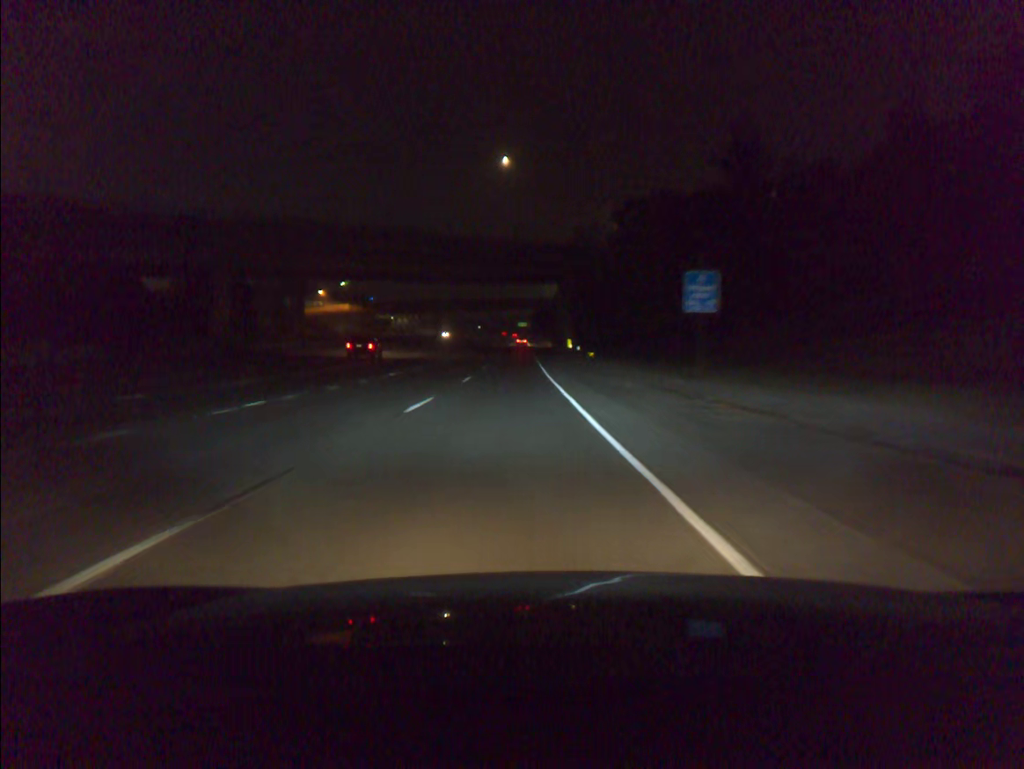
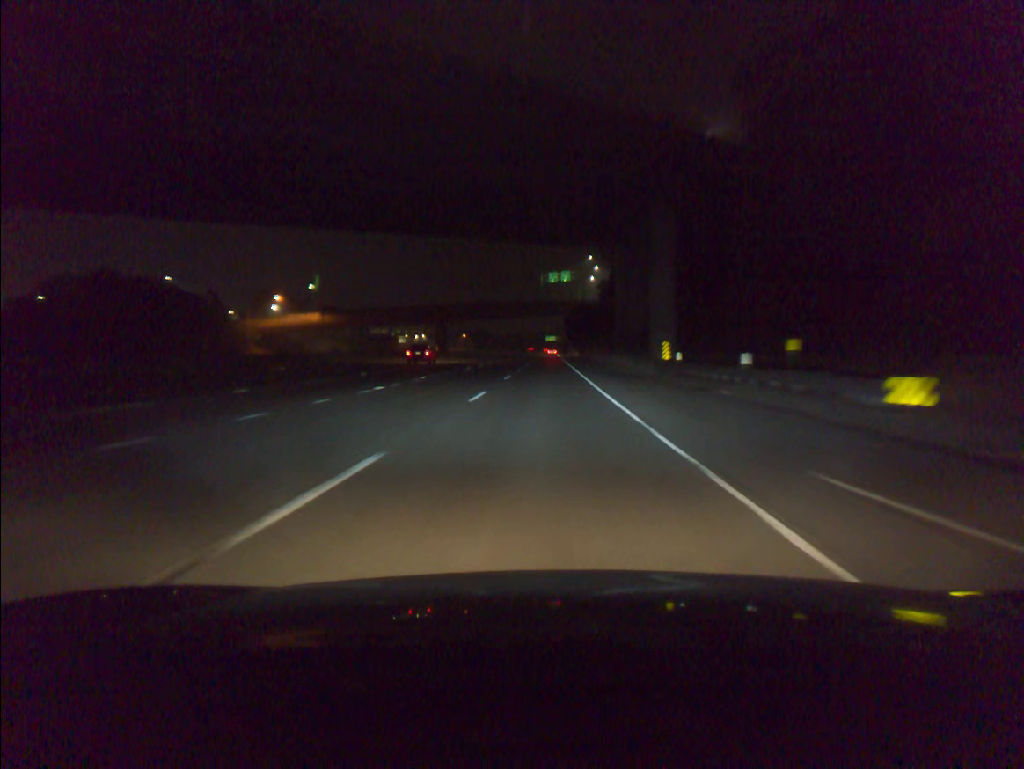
(-1.6, +54.9) m; -2°
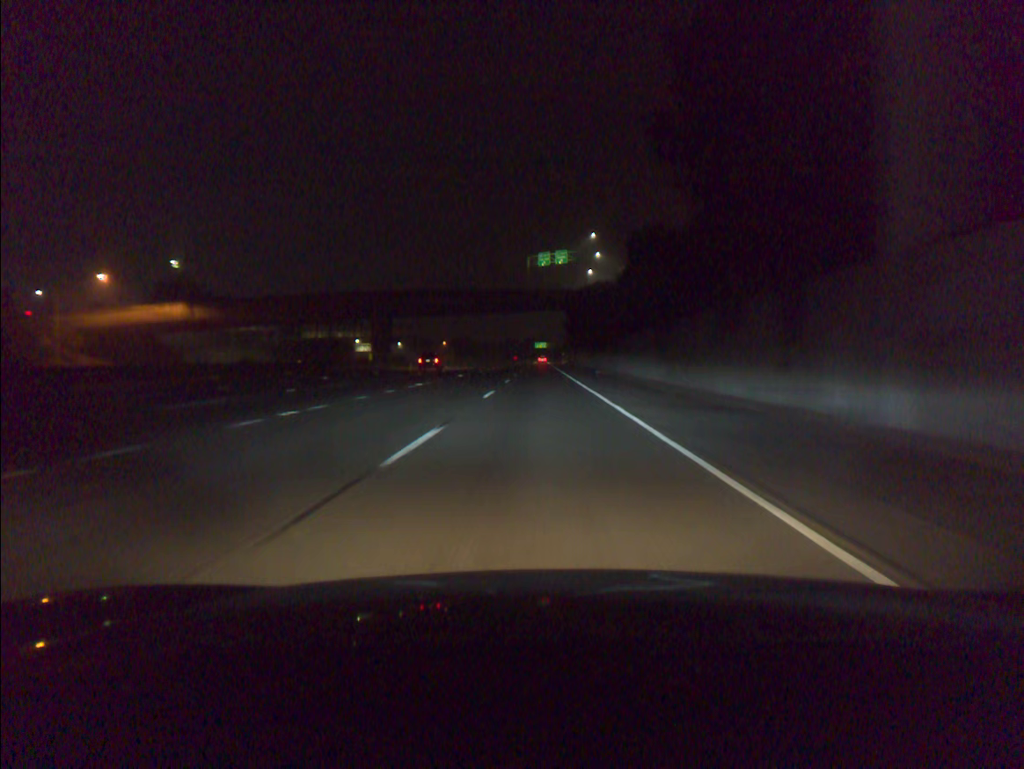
(+0.5, +54.0) m; +1°
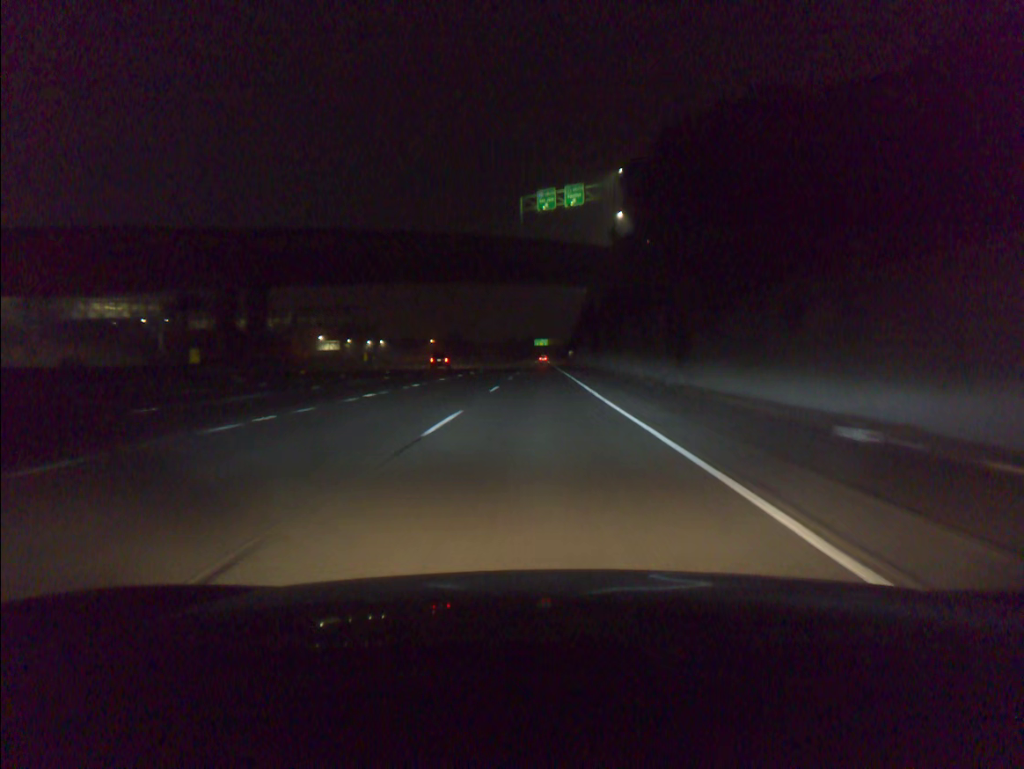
(0.0, +54.6) m; 0°
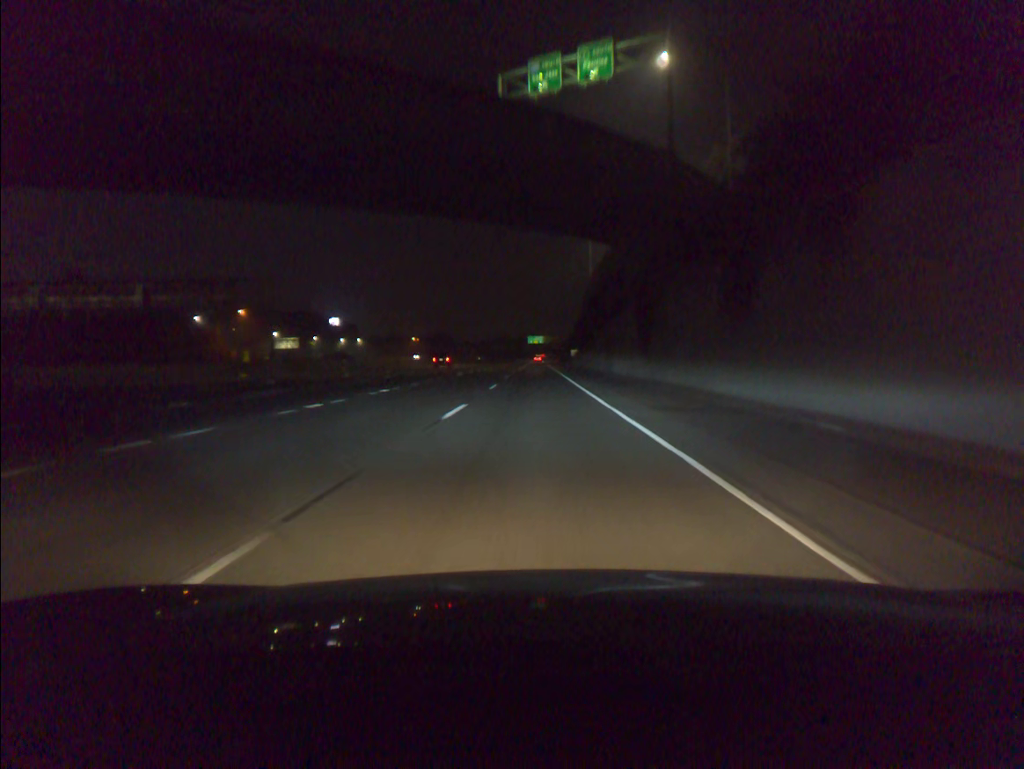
(+0.1, +41.3) m; 0°
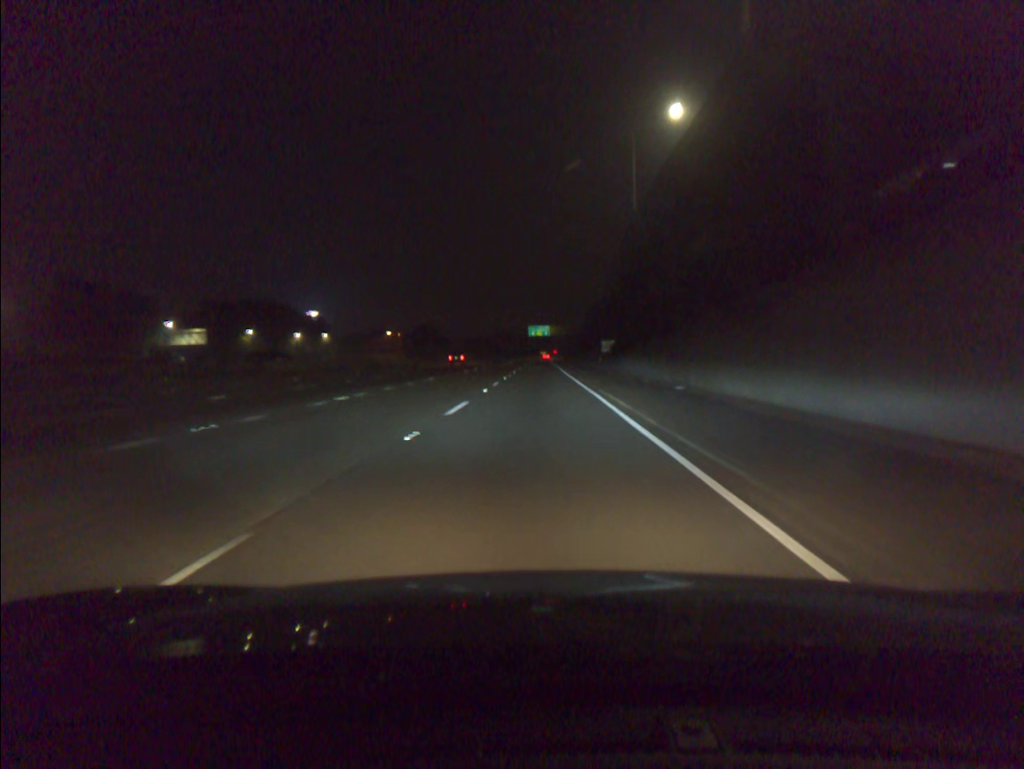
(-0.2, +69.1) m; 0°
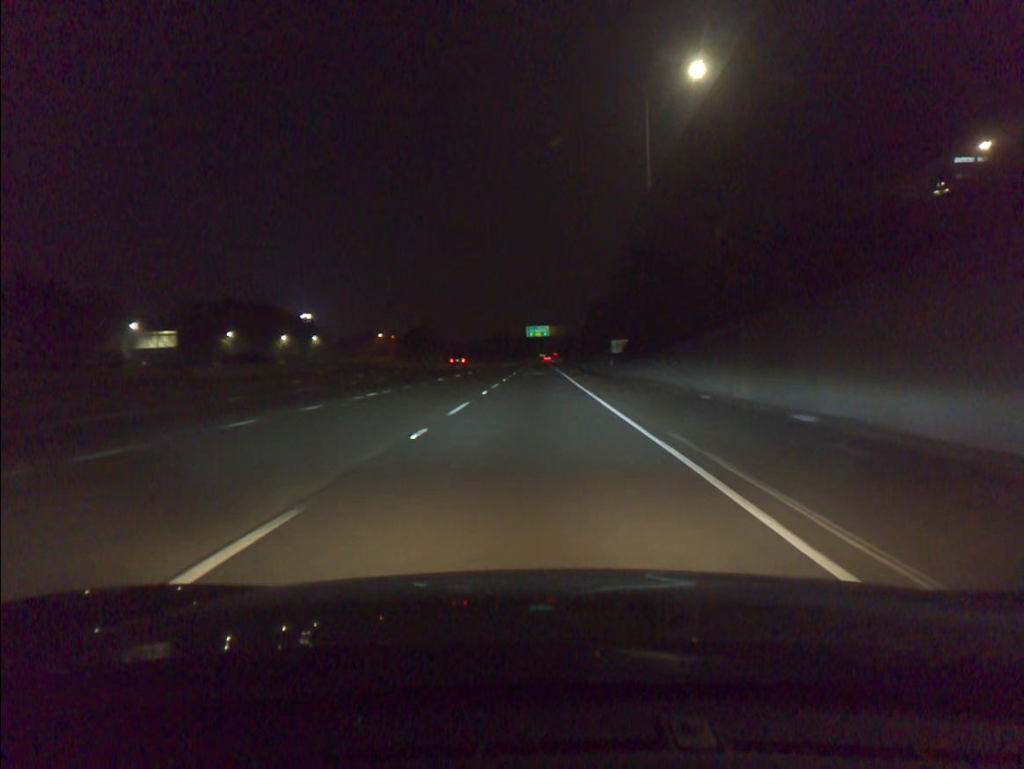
(0.0, +14.0) m; 0°
